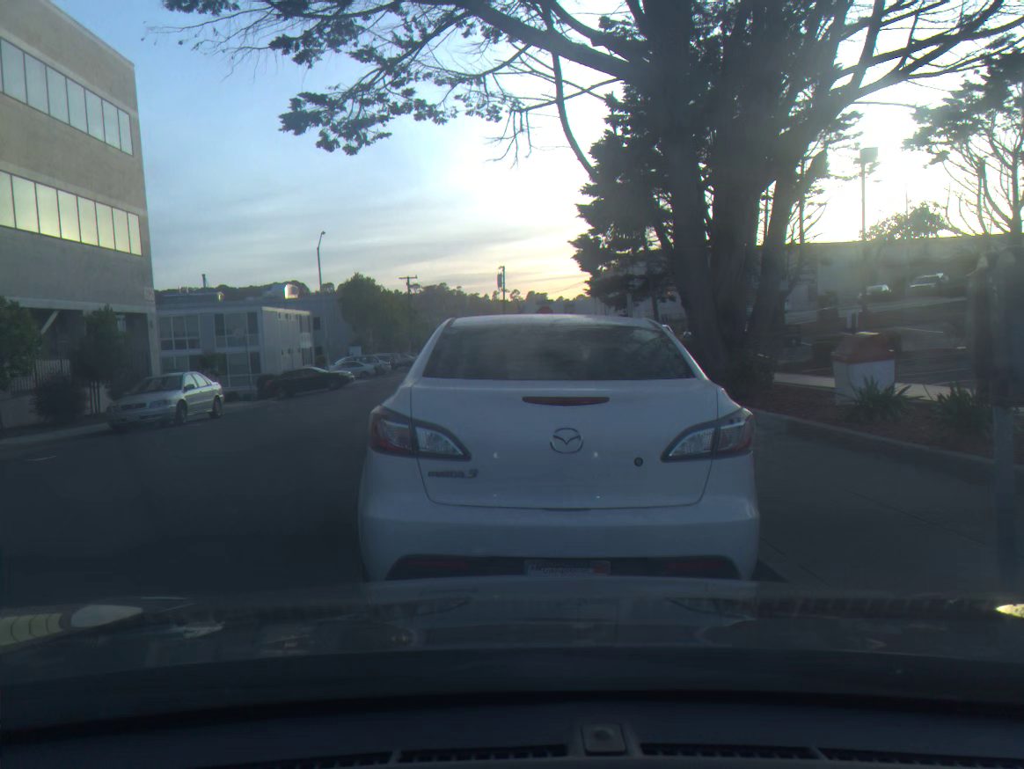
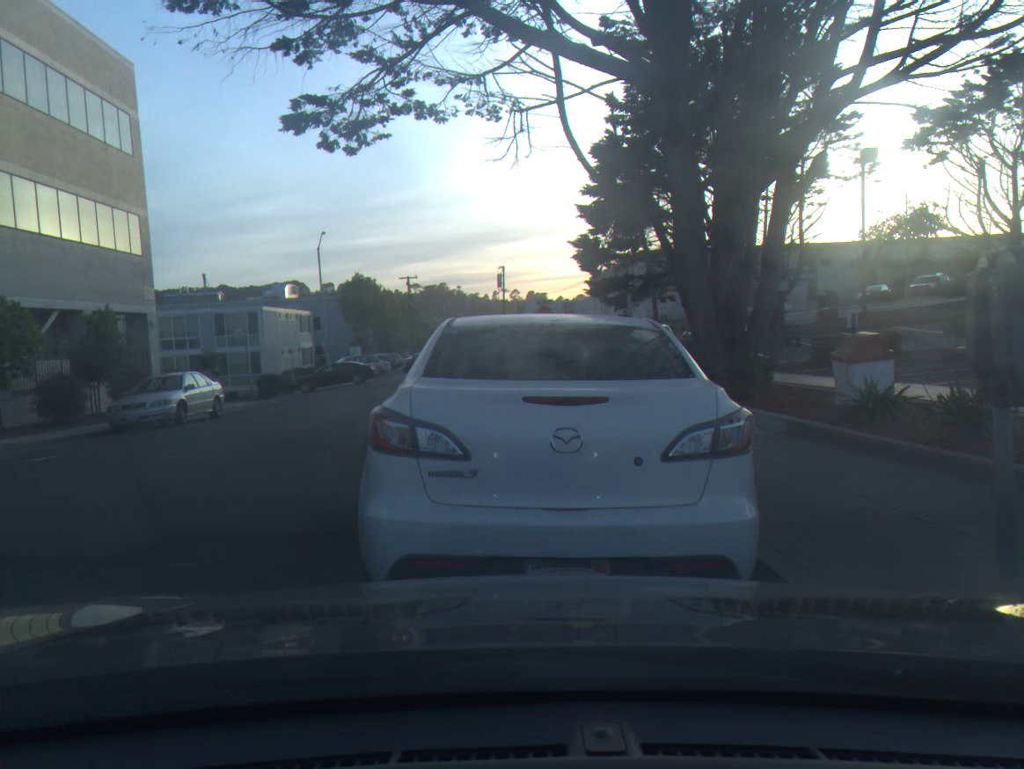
(0.0, 0.0) m; 0°
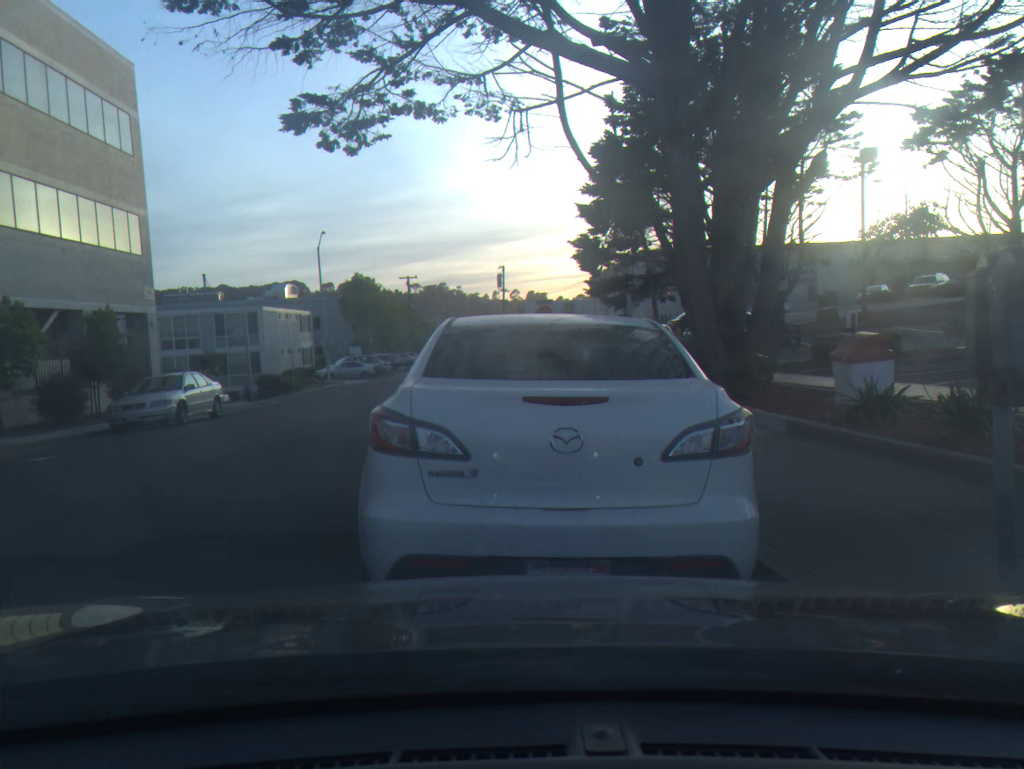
(0.0, 0.0) m; 0°
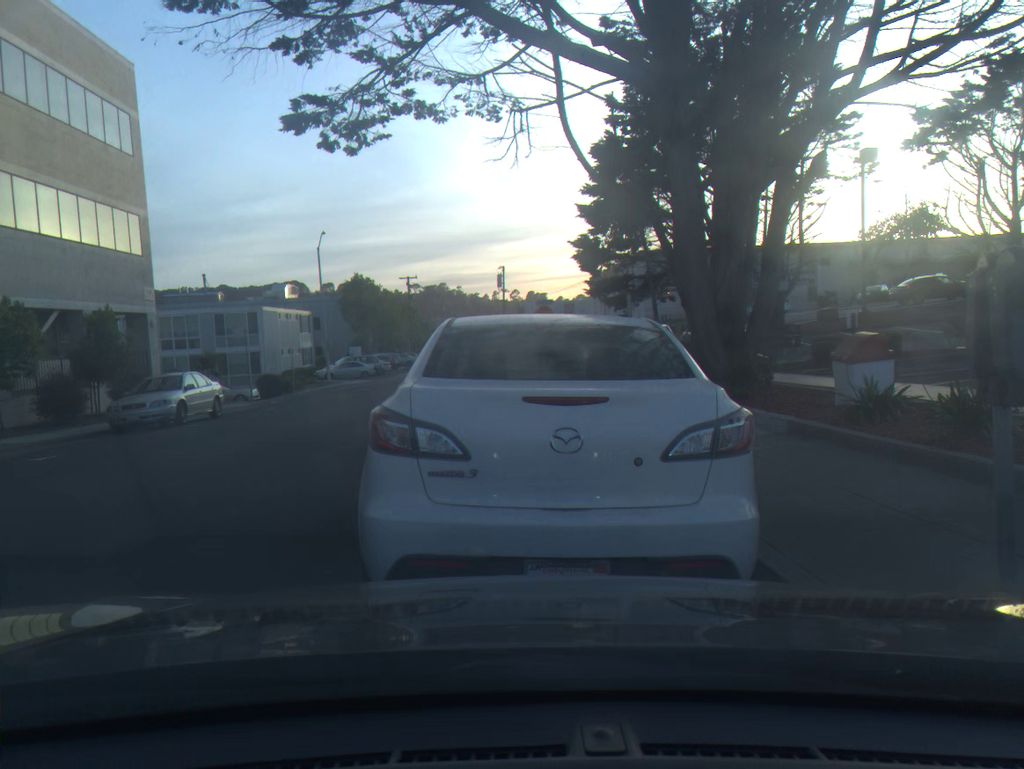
(0.0, 0.0) m; 0°
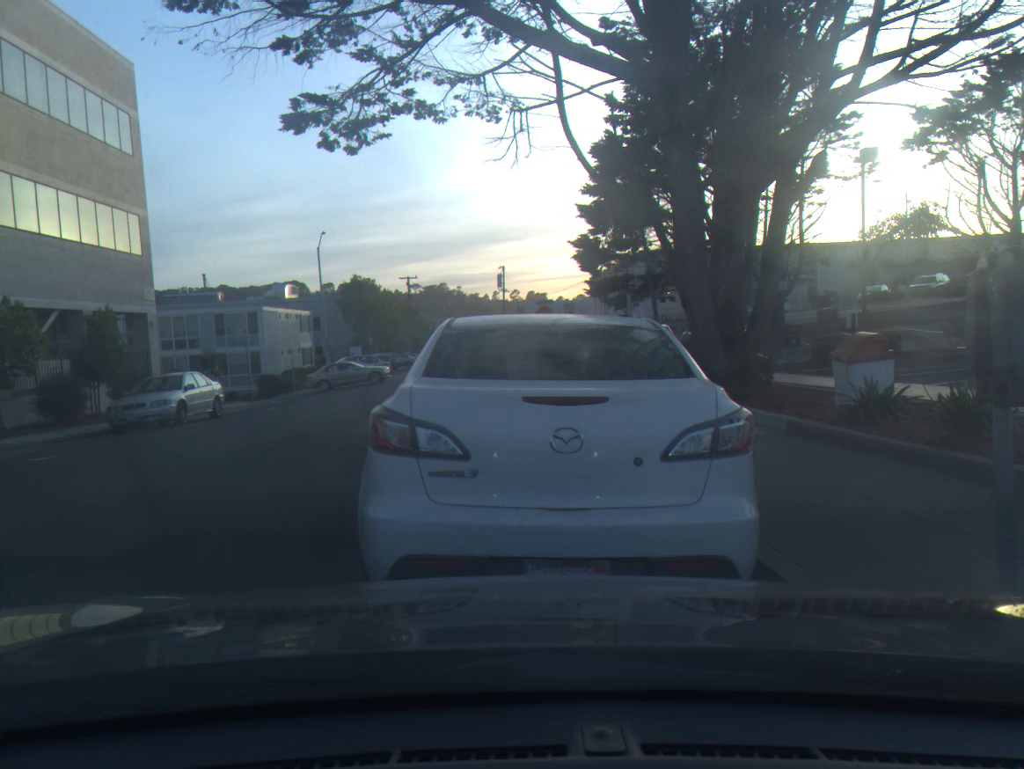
(0.0, 0.0) m; 0°
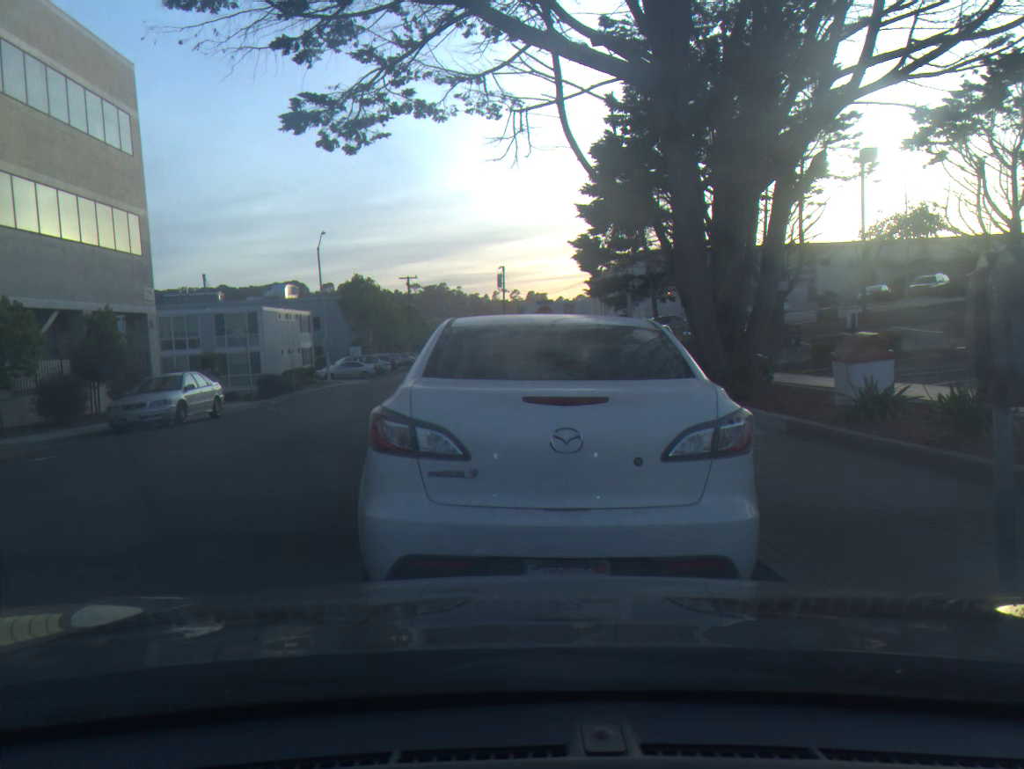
(0.0, 0.0) m; 0°
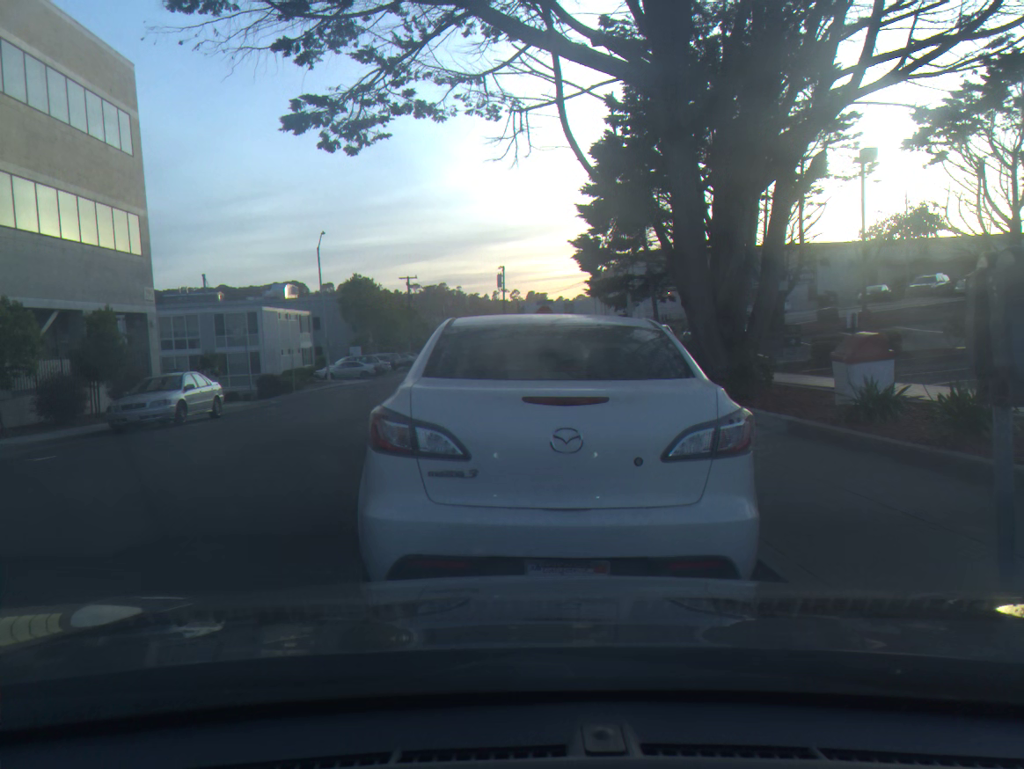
(0.0, 0.0) m; 0°
